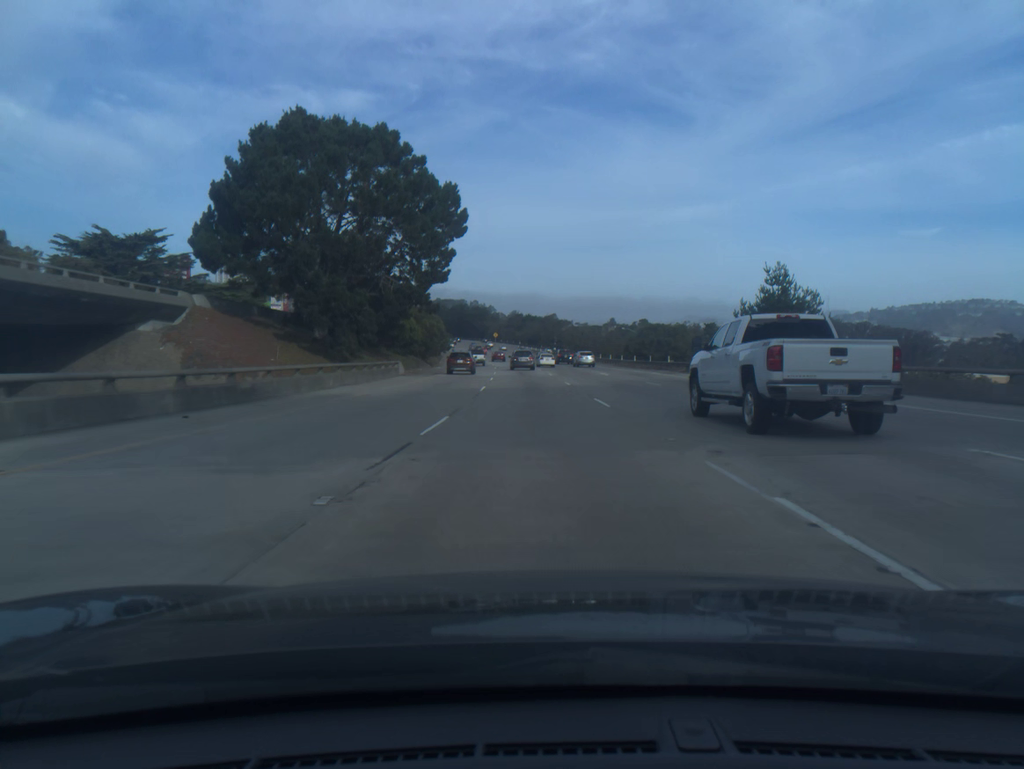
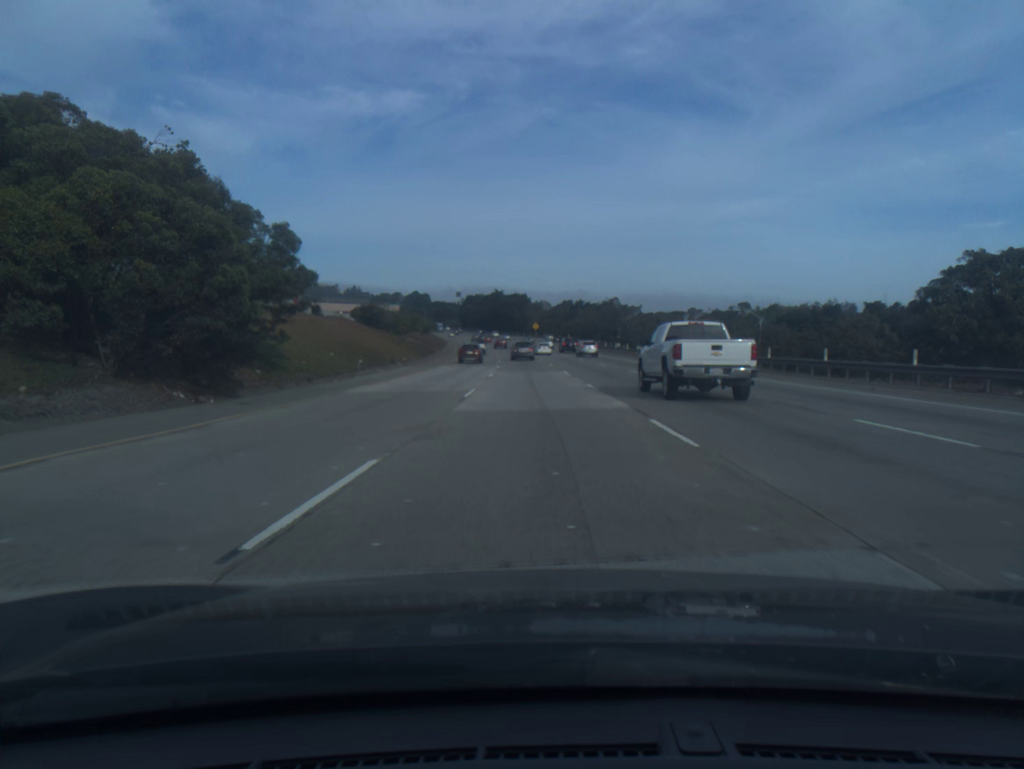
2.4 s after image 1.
(-2.0, +69.5) m; -3°
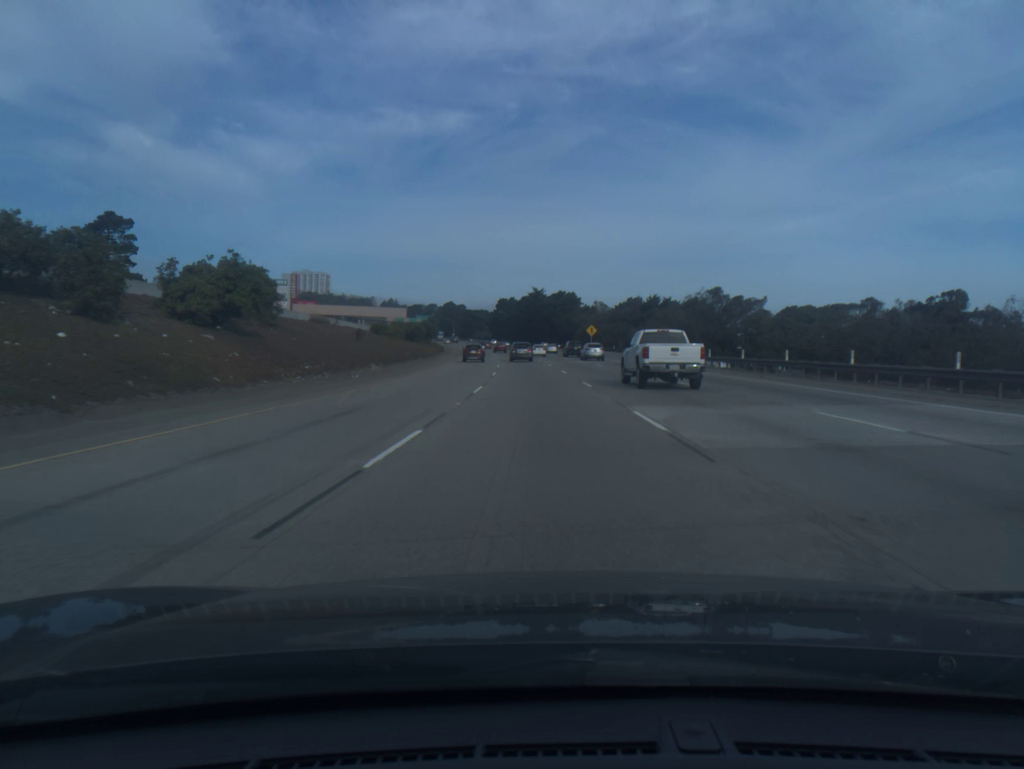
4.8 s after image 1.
(-2.0, +70.1) m; -3°
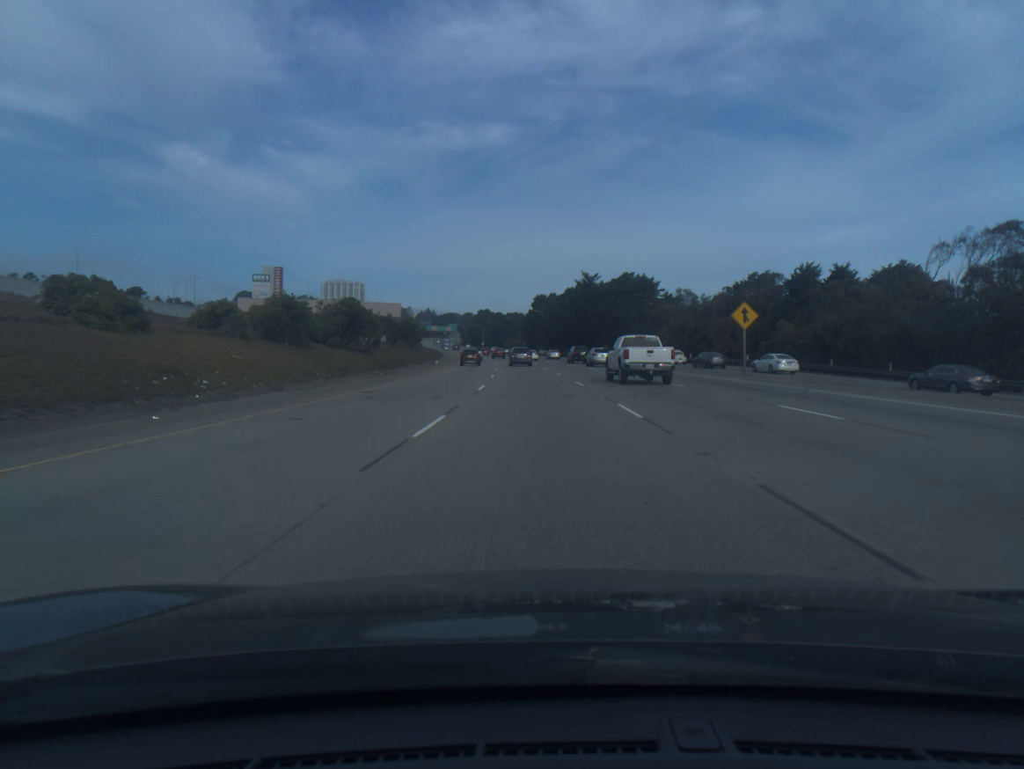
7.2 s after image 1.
(-2.1, +70.3) m; -3°
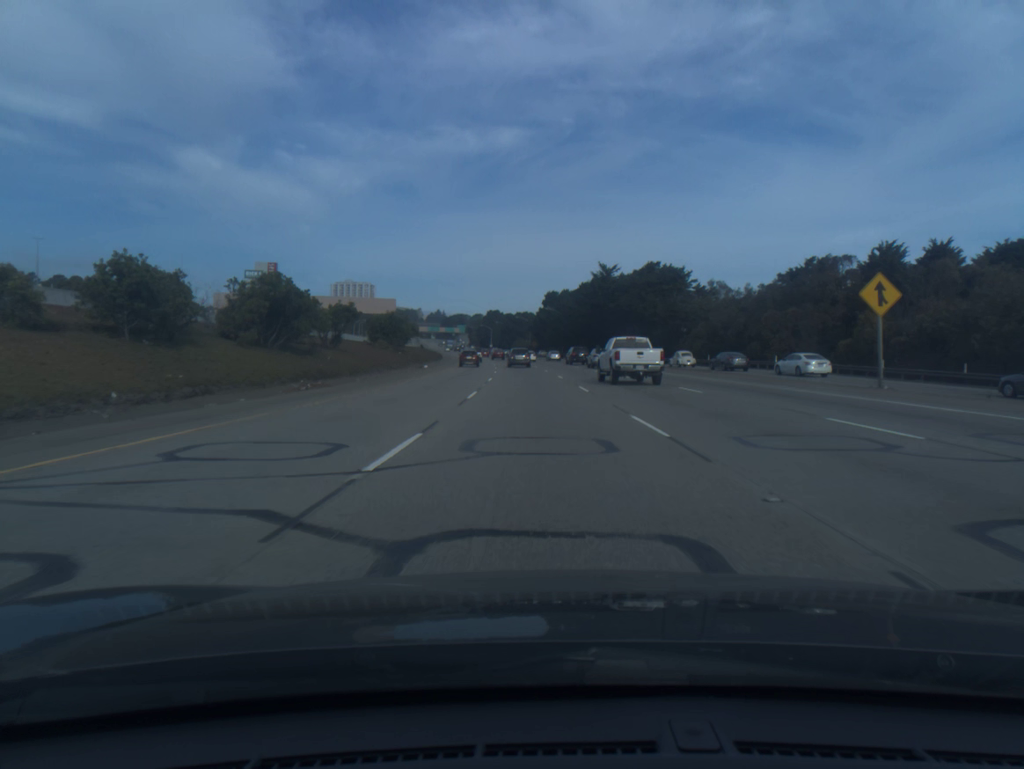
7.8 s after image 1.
(-0.1, +17.6) m; -1°
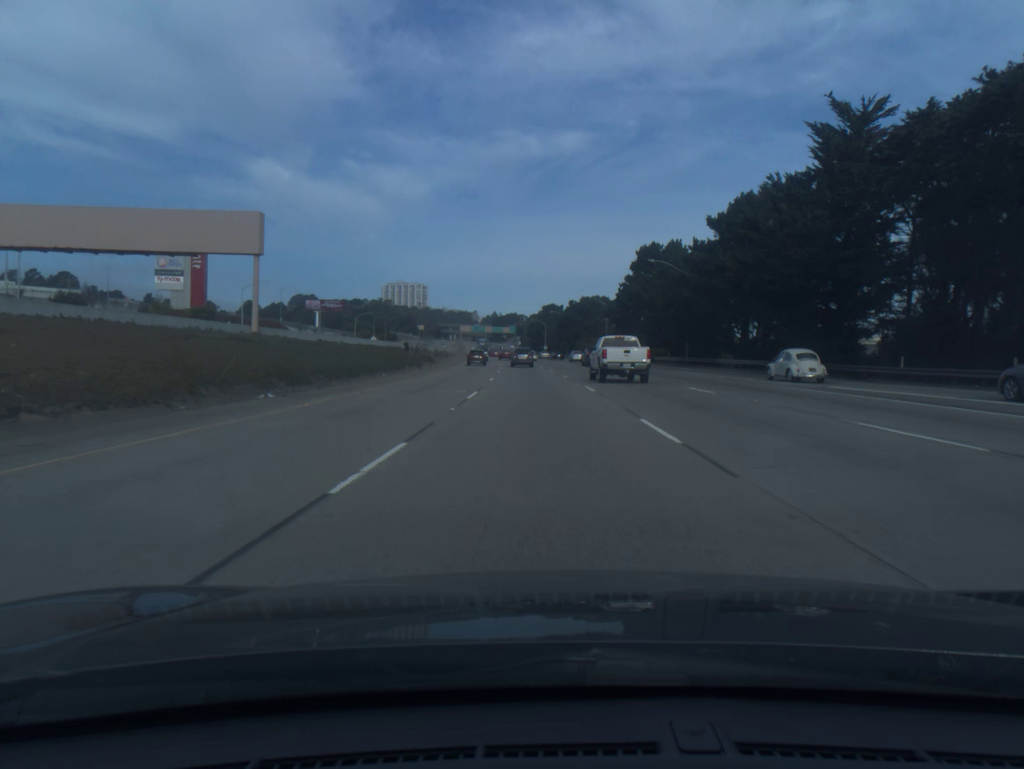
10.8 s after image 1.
(-3.4, +88.7) m; -4°
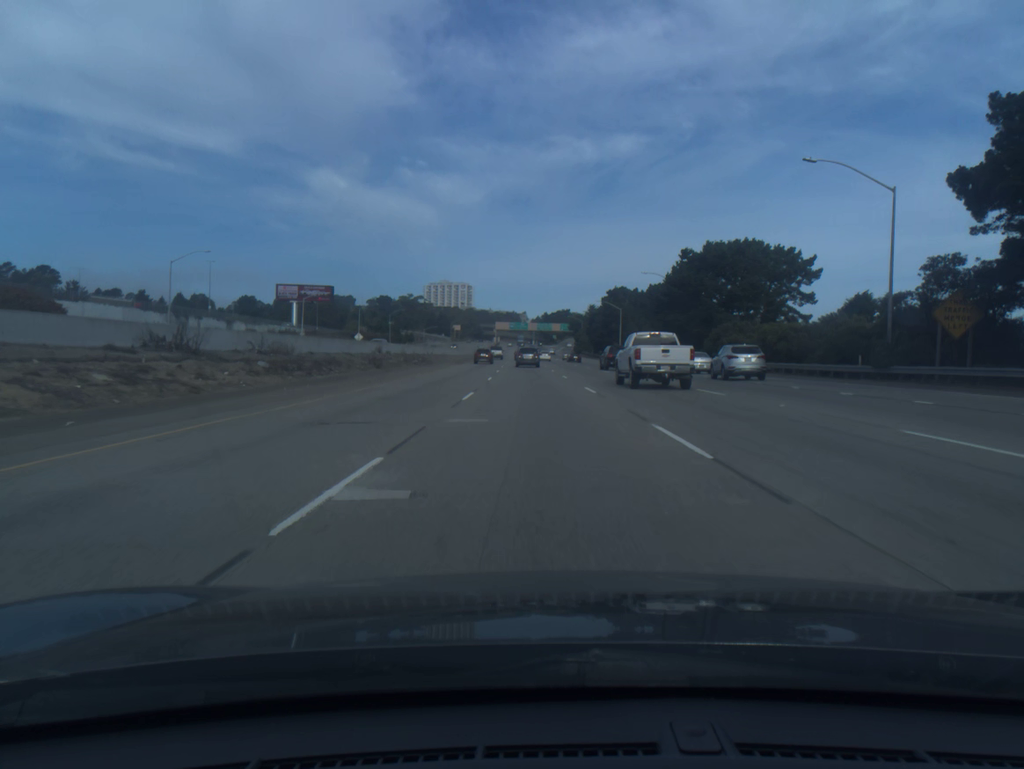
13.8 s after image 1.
(-3.1, +89.1) m; -4°
